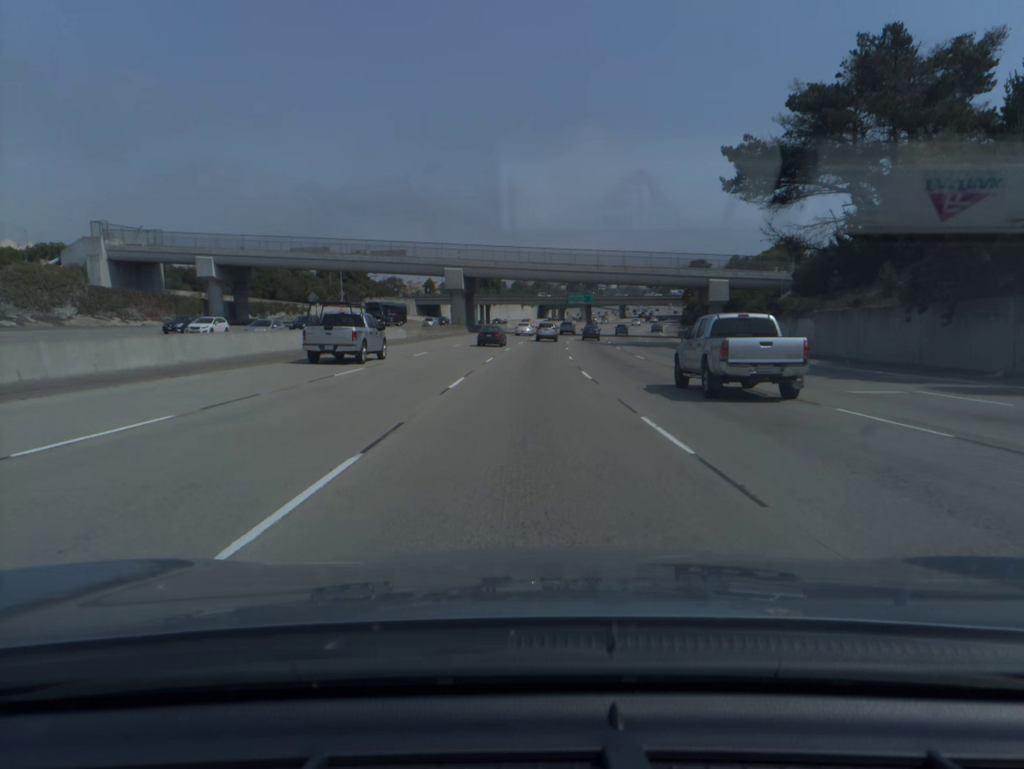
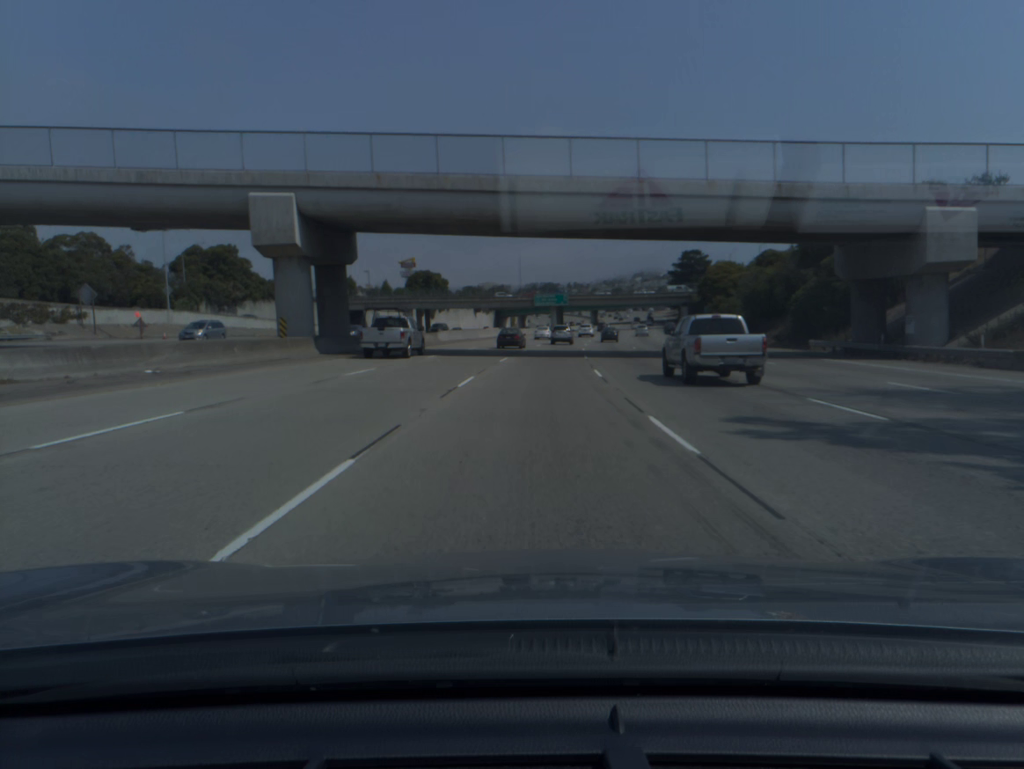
(+1.0, +56.8) m; +3°
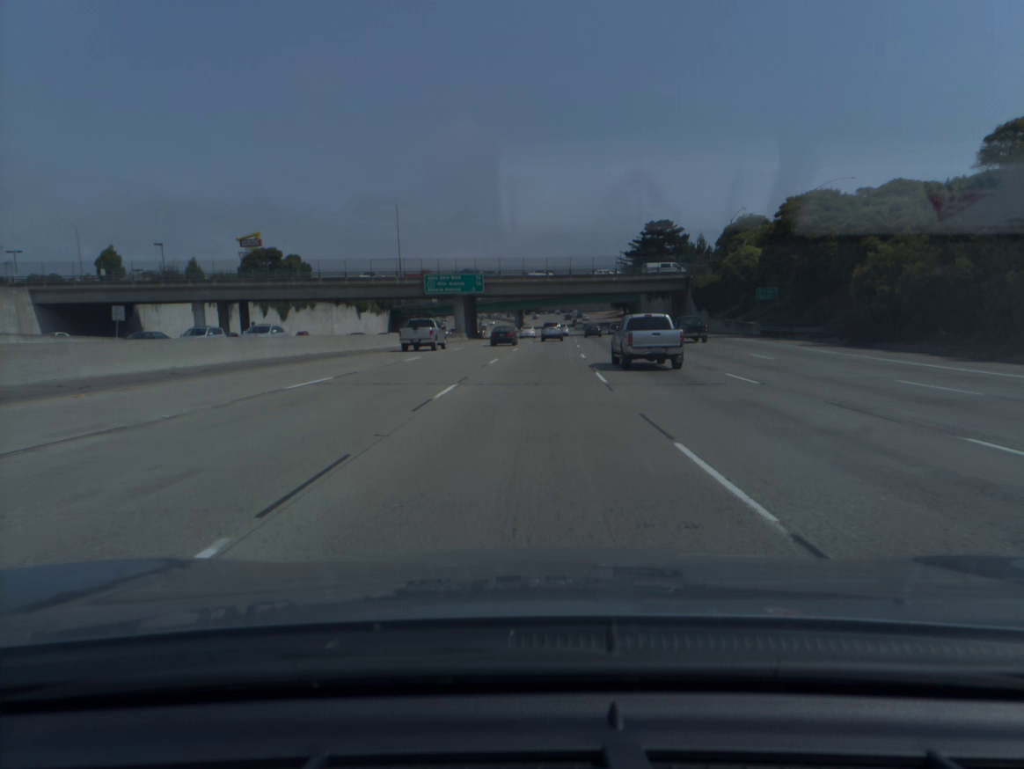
(+4.2, +75.0) m; +6°
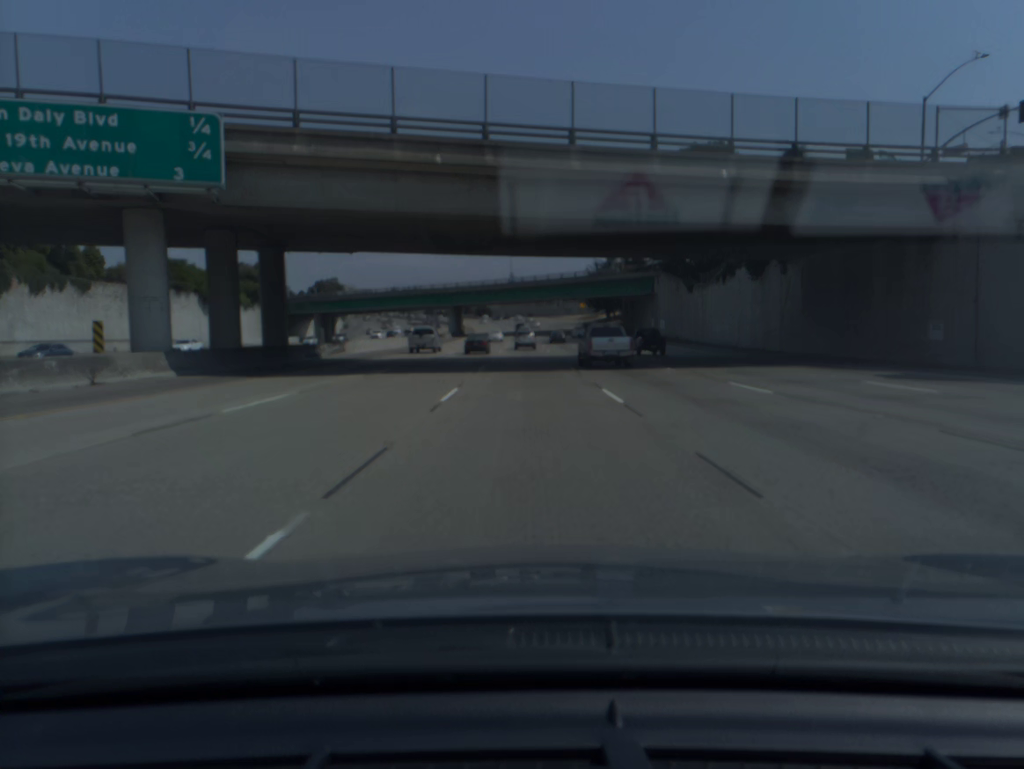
(+2.8, +74.5) m; +3°
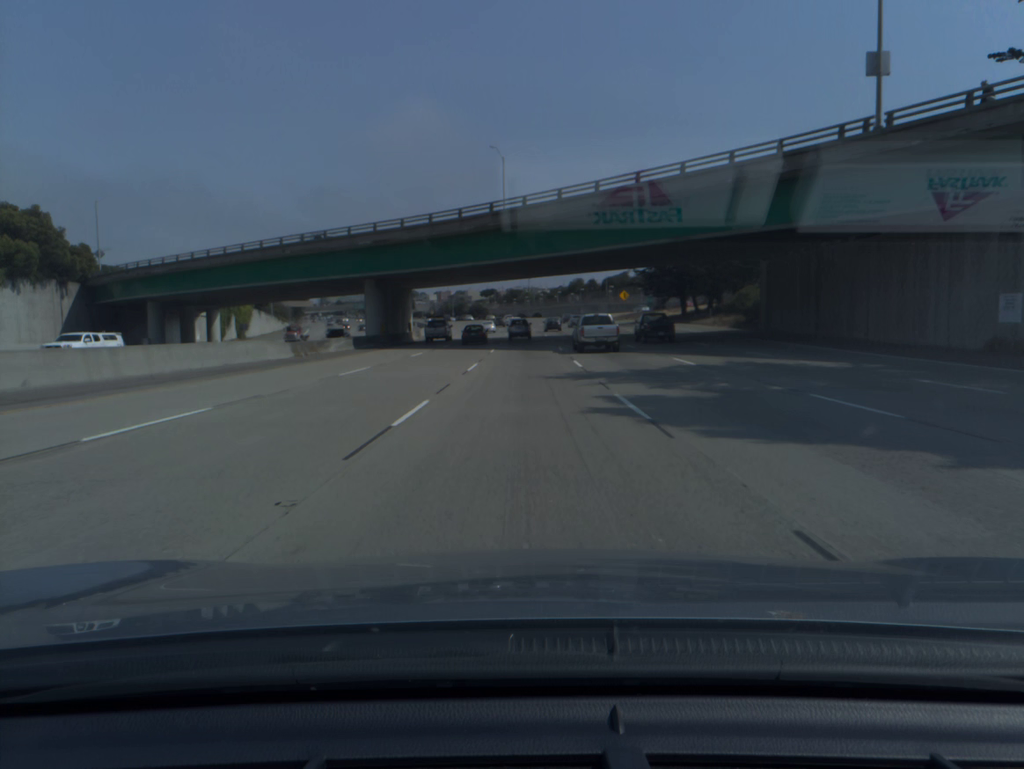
(-0.1, +75.0) m; 0°
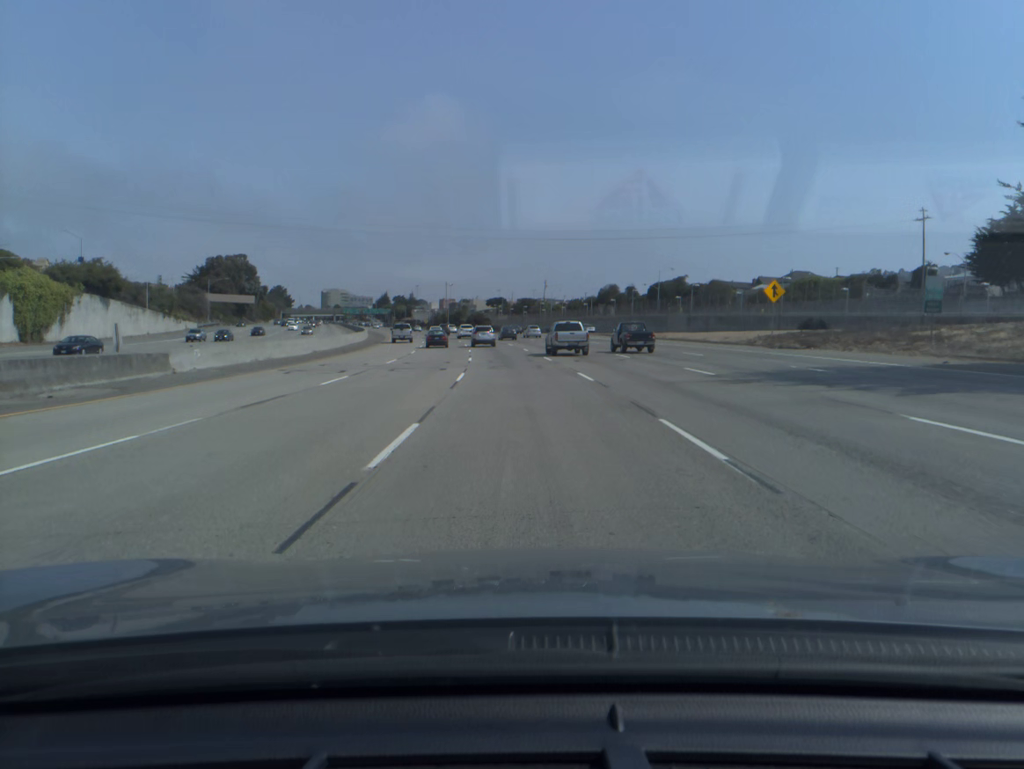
(-0.3, +74.8) m; -1°
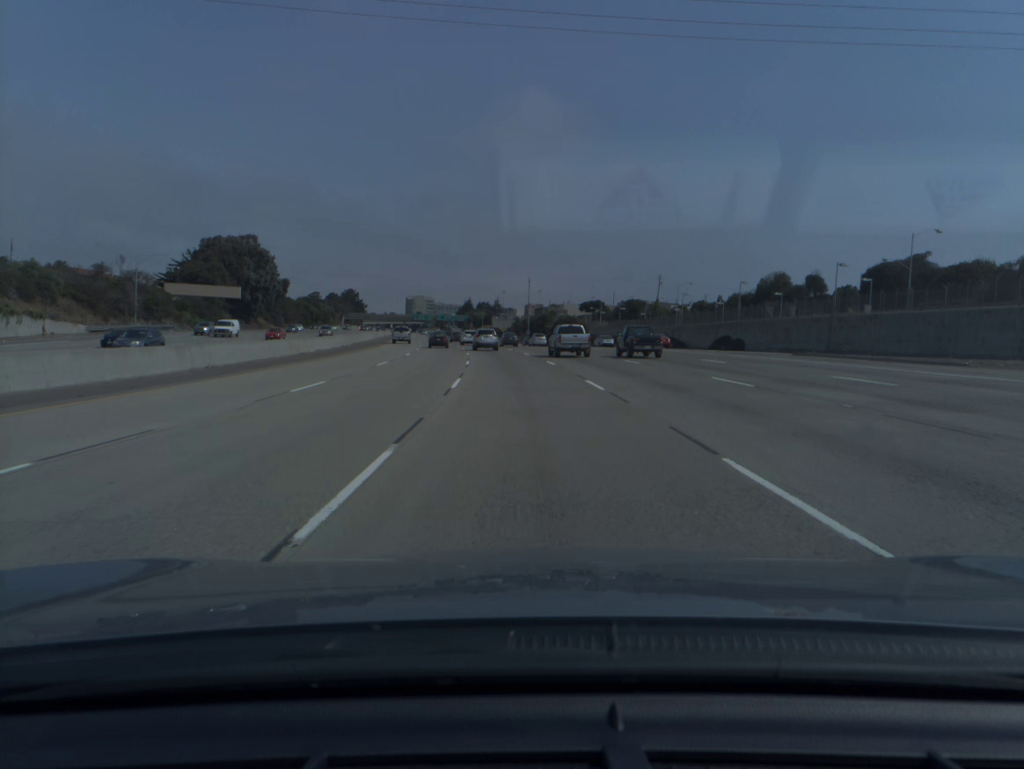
(-4.2, +74.0) m; -7°
